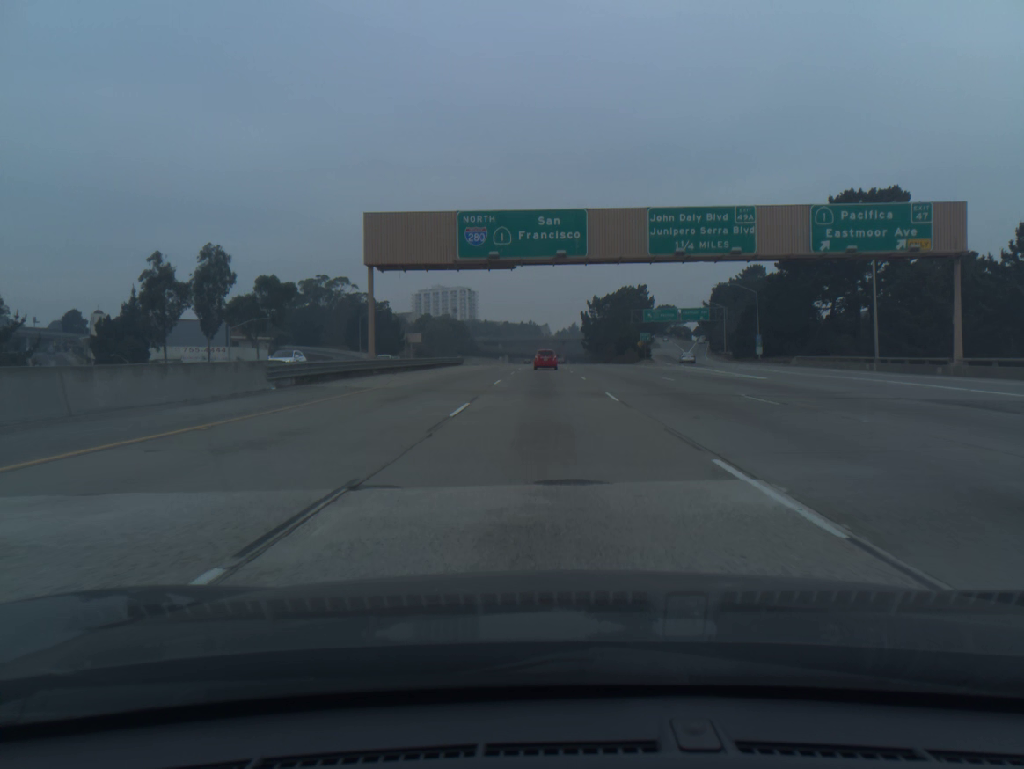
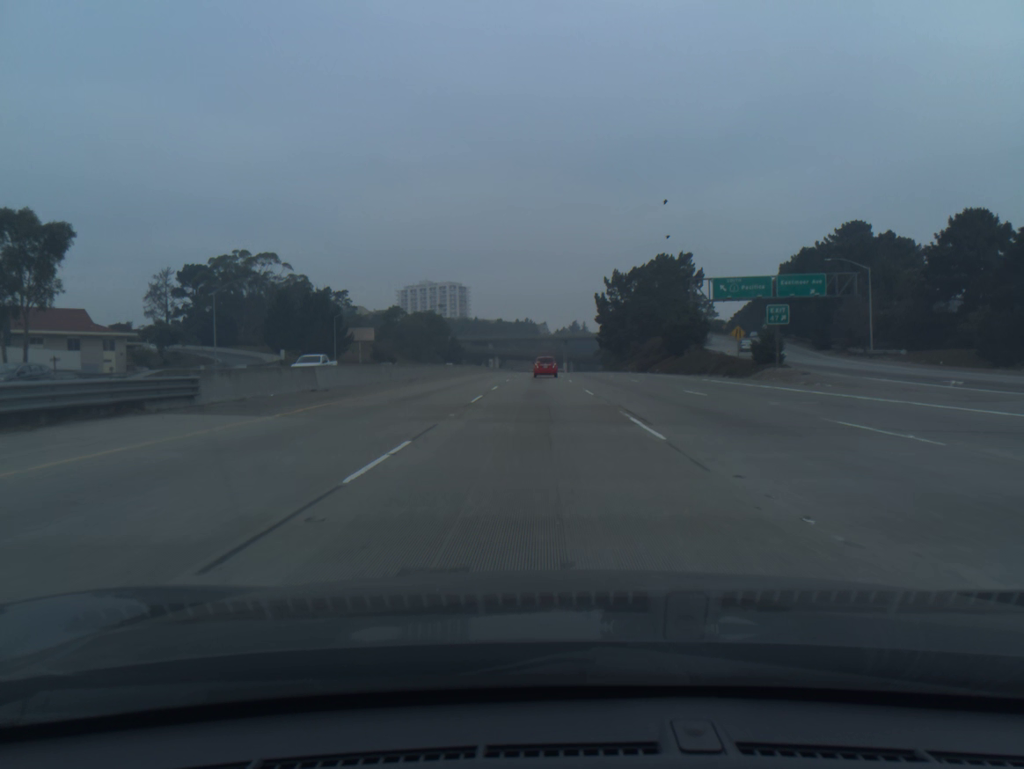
(+0.2, +66.5) m; 0°
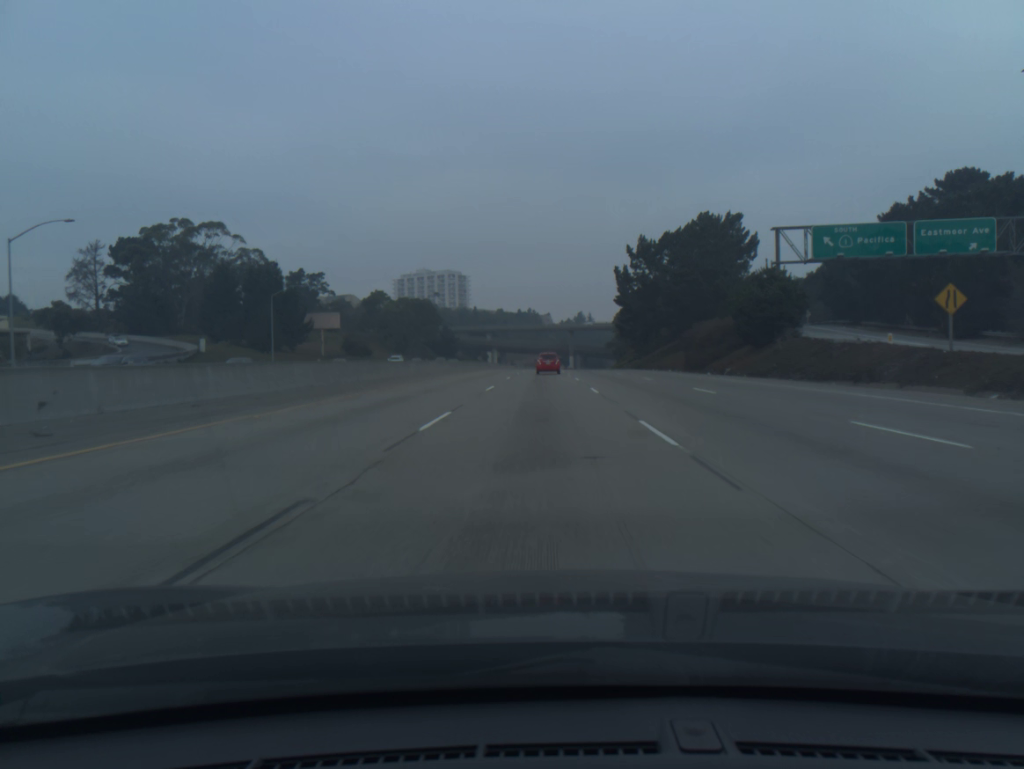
(-0.1, +32.9) m; 0°
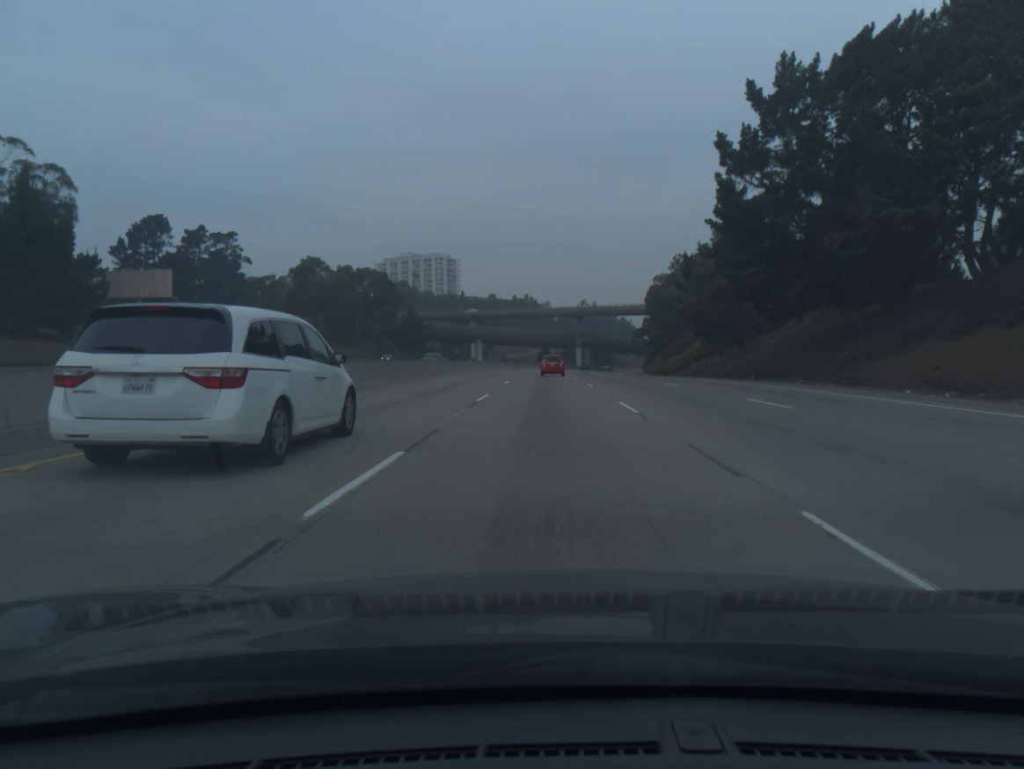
(-0.1, +65.2) m; 0°
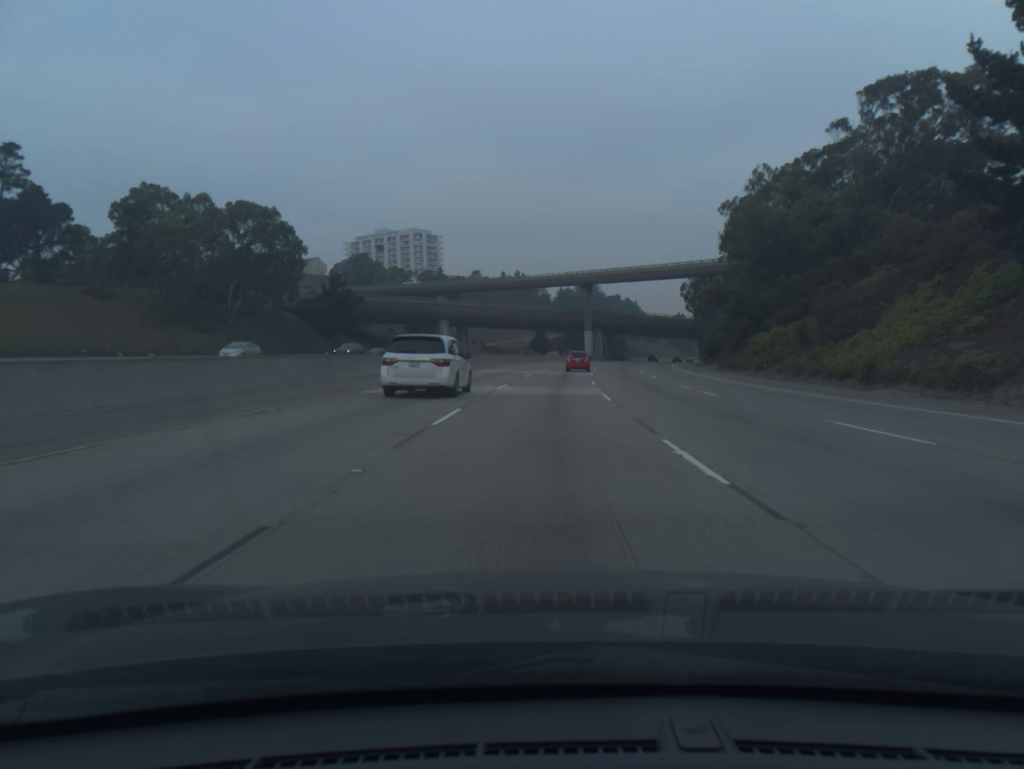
(+0.3, +65.2) m; 0°
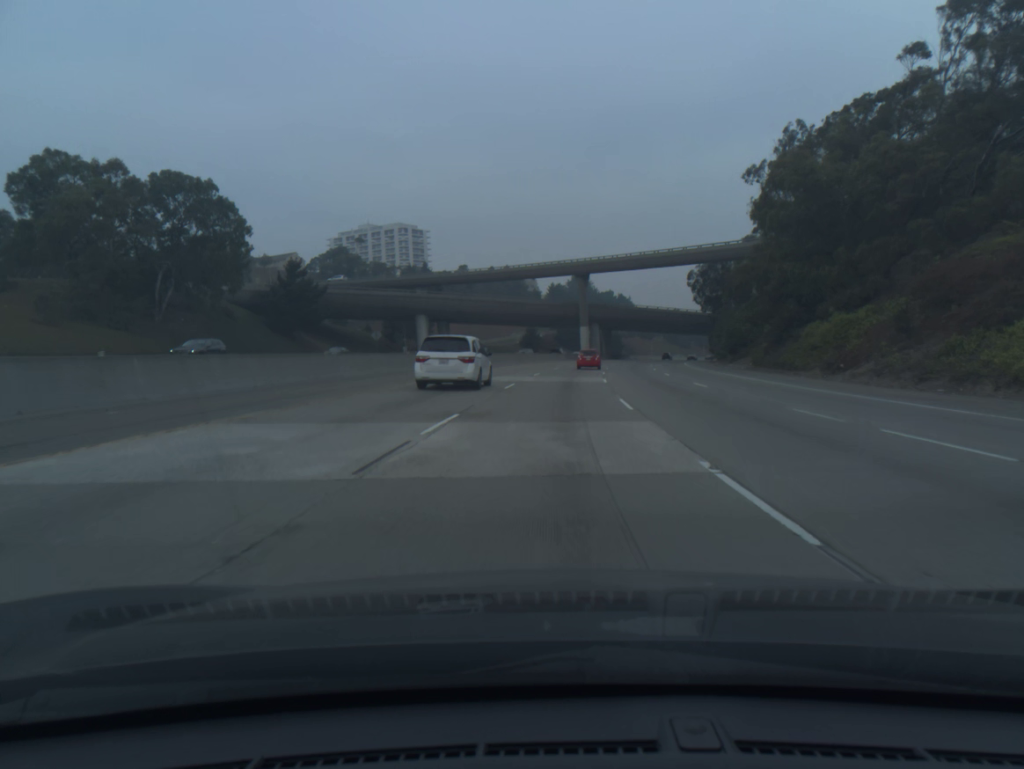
(+0.1, +16.3) m; +1°
